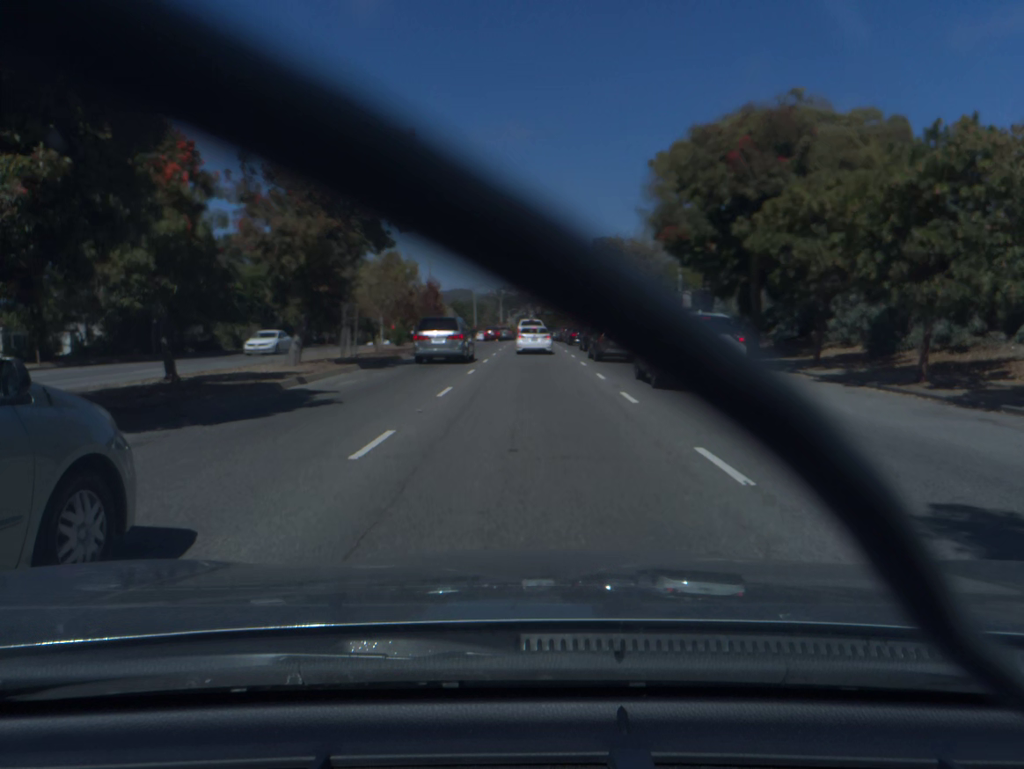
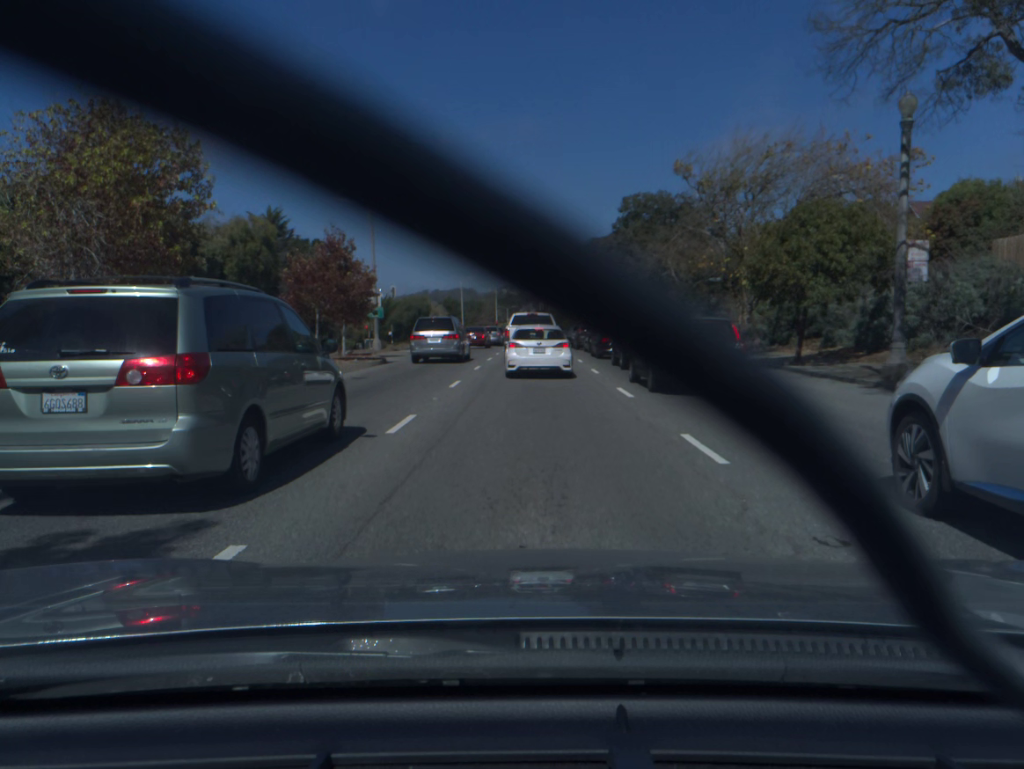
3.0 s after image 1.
(-0.1, +27.9) m; 0°
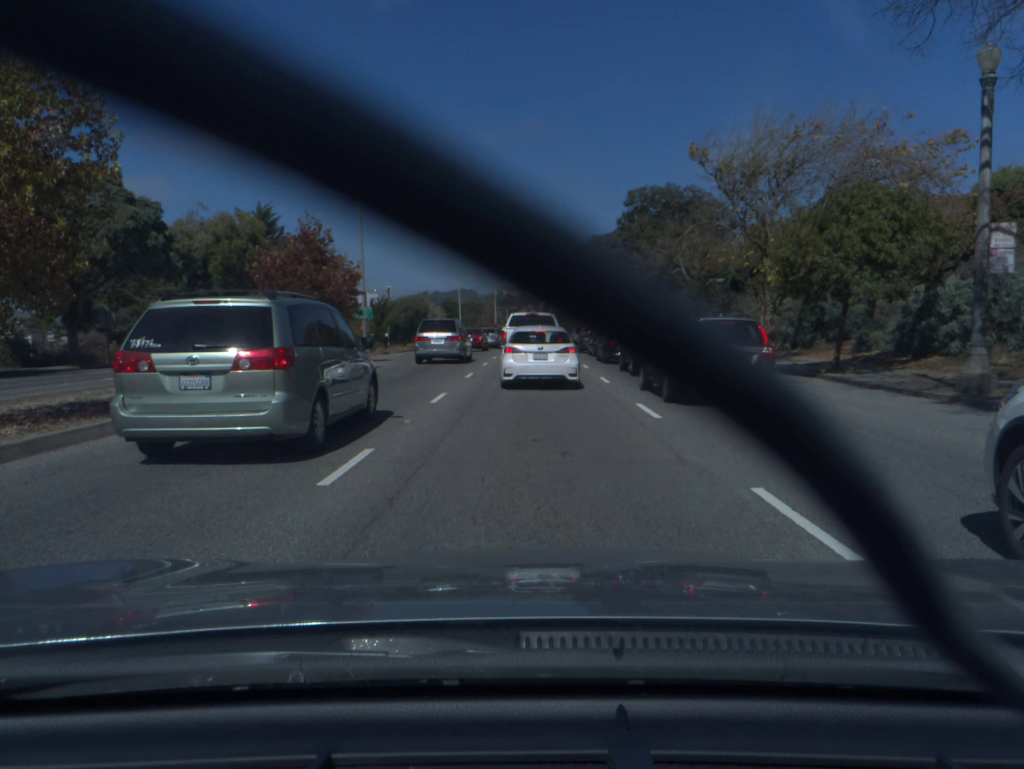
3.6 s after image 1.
(0.0, +3.3) m; 0°
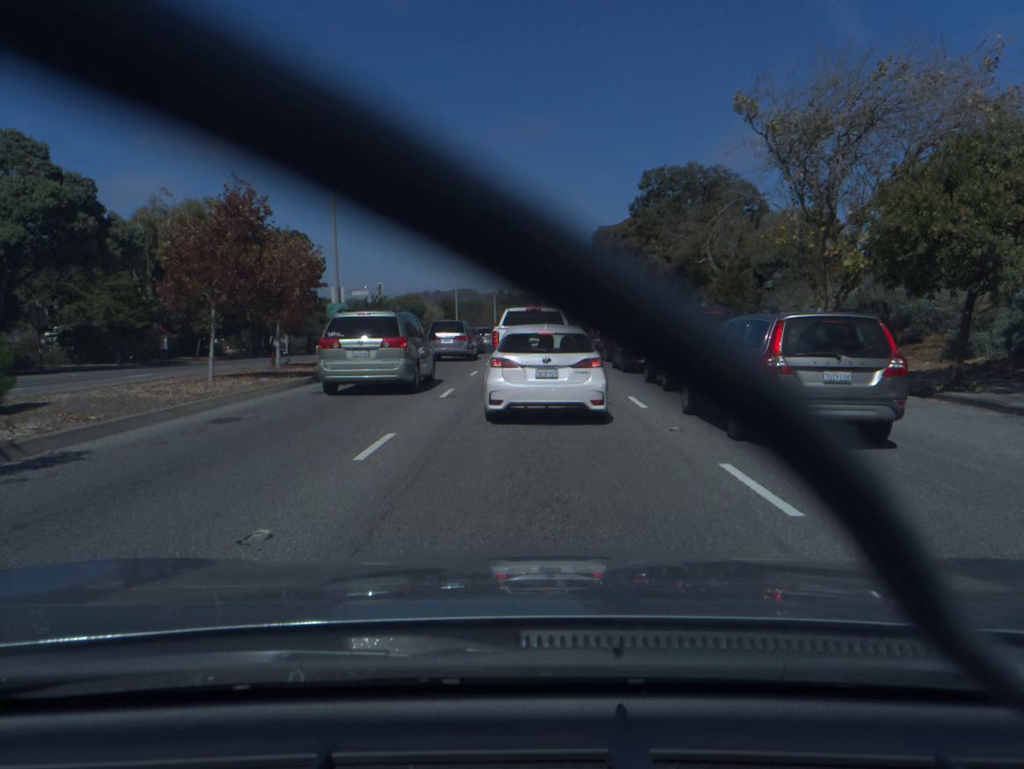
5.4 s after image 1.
(0.0, +6.4) m; 0°
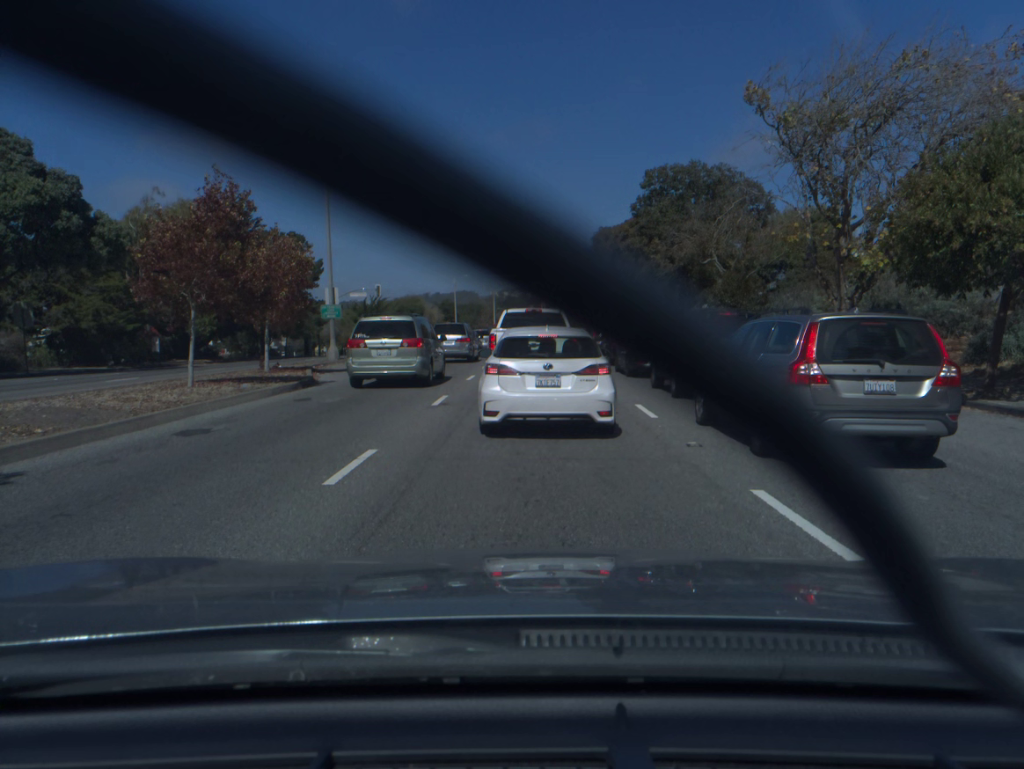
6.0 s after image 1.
(0.0, +1.2) m; 0°
